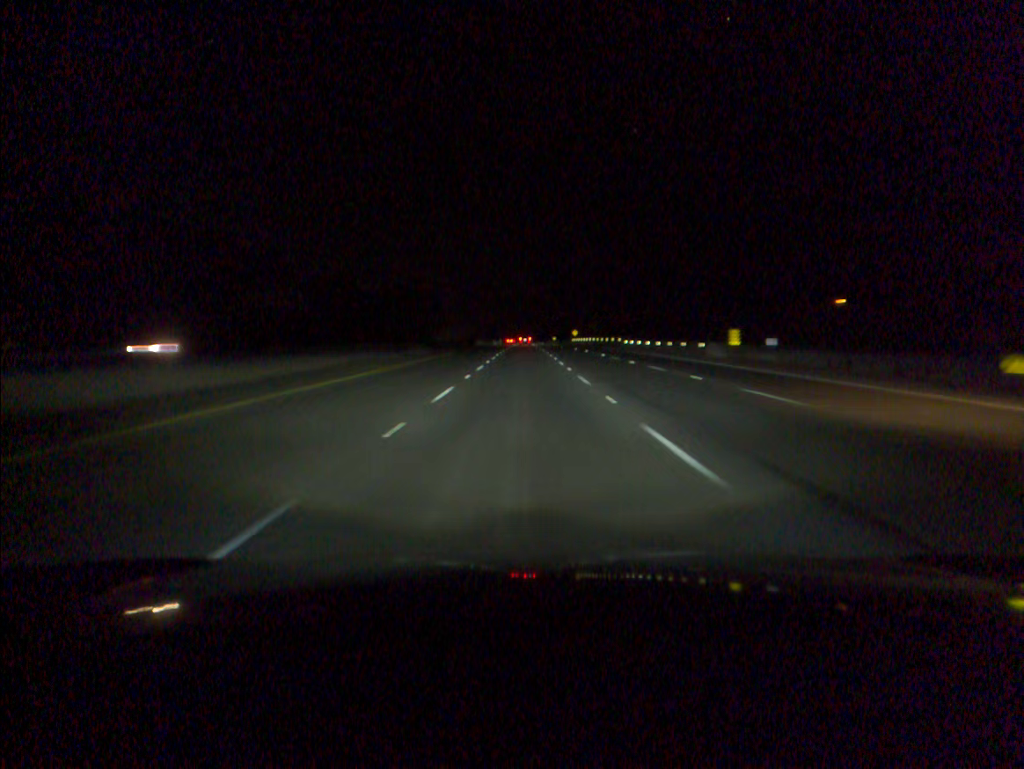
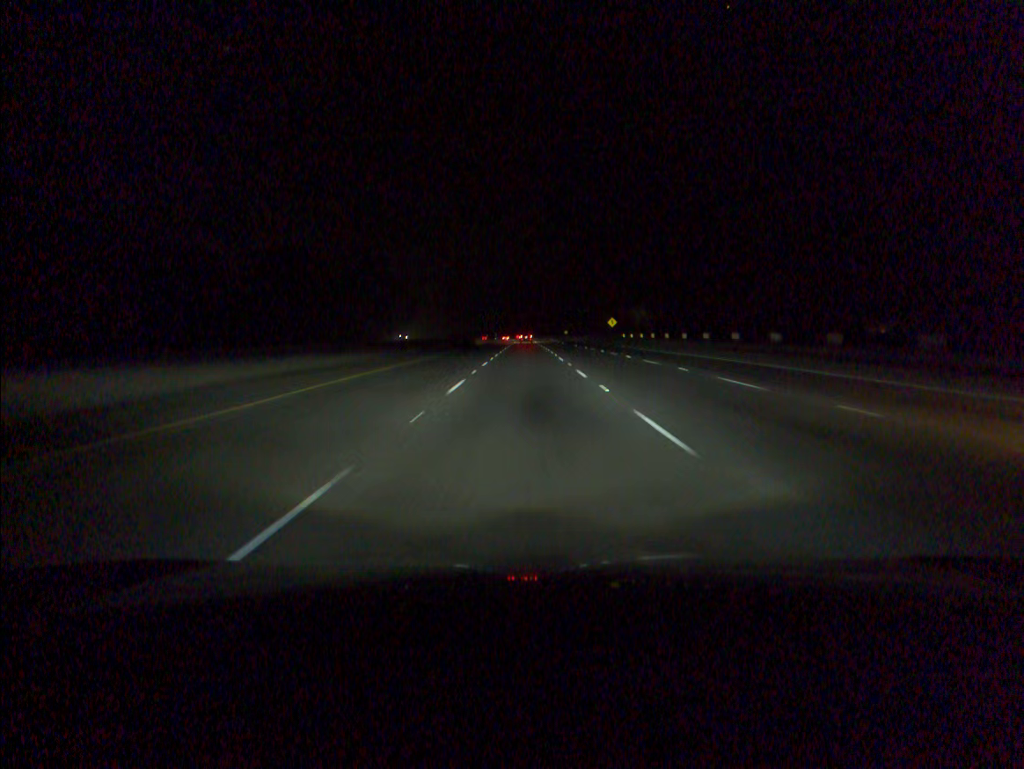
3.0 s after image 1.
(+0.1, +100.3) m; 0°
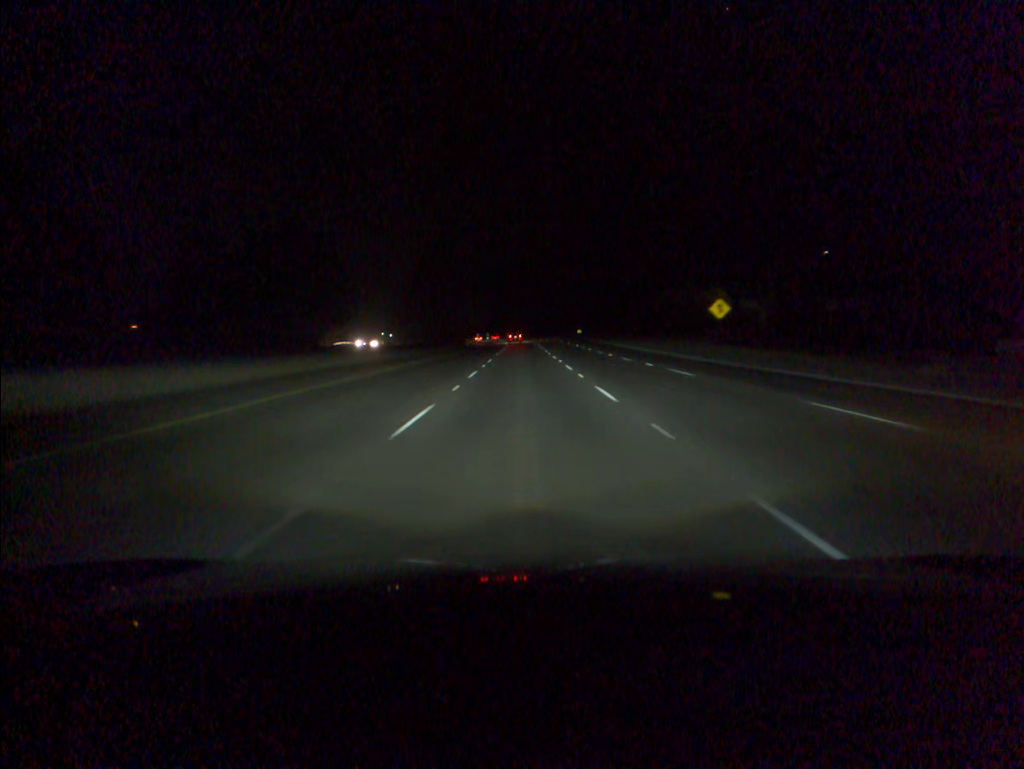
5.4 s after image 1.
(0.0, +80.2) m; 0°
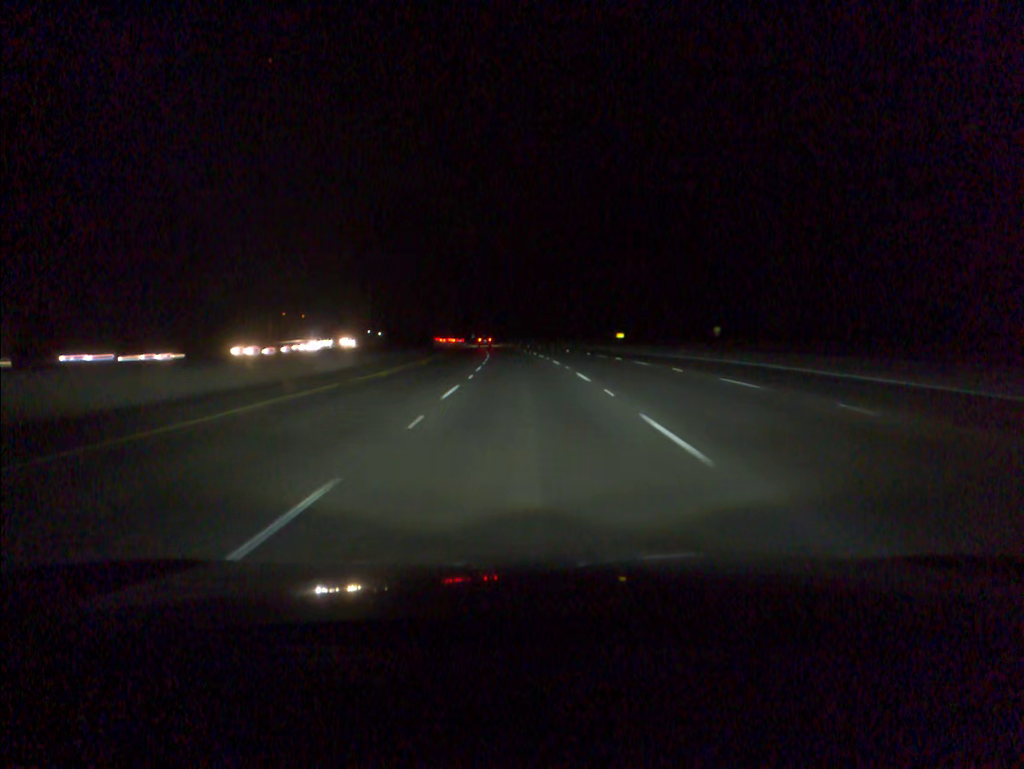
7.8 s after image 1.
(-0.1, +80.5) m; 0°
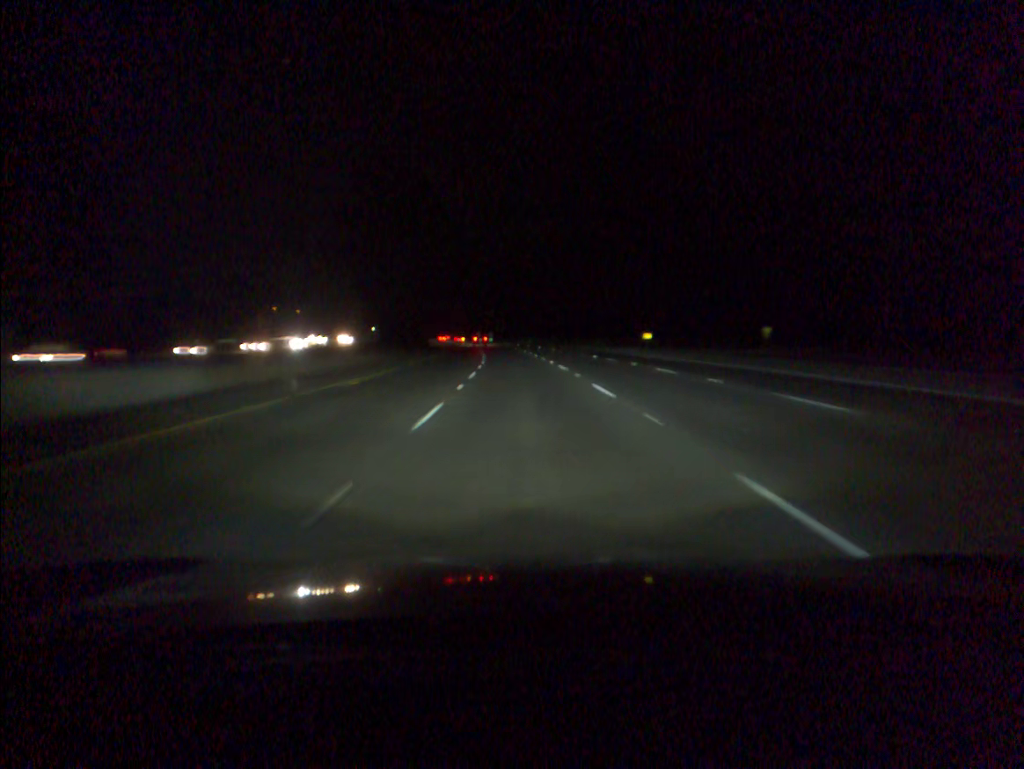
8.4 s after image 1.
(-0.1, +20.1) m; -1°
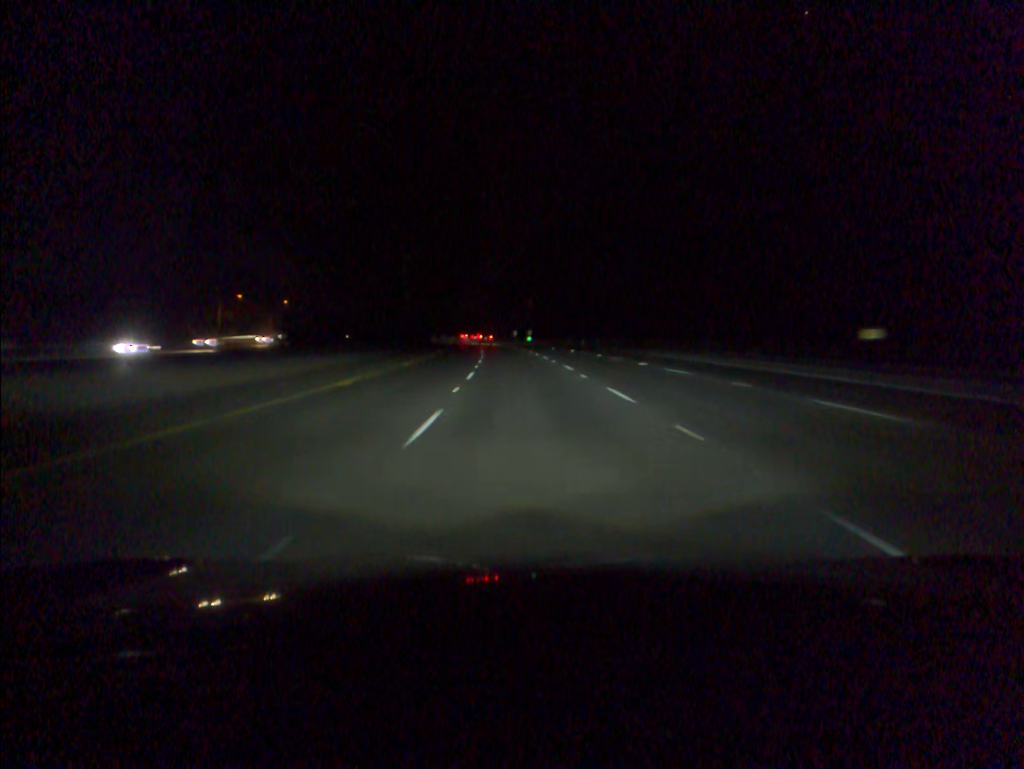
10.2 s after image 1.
(-1.5, +60.1) m; -3°
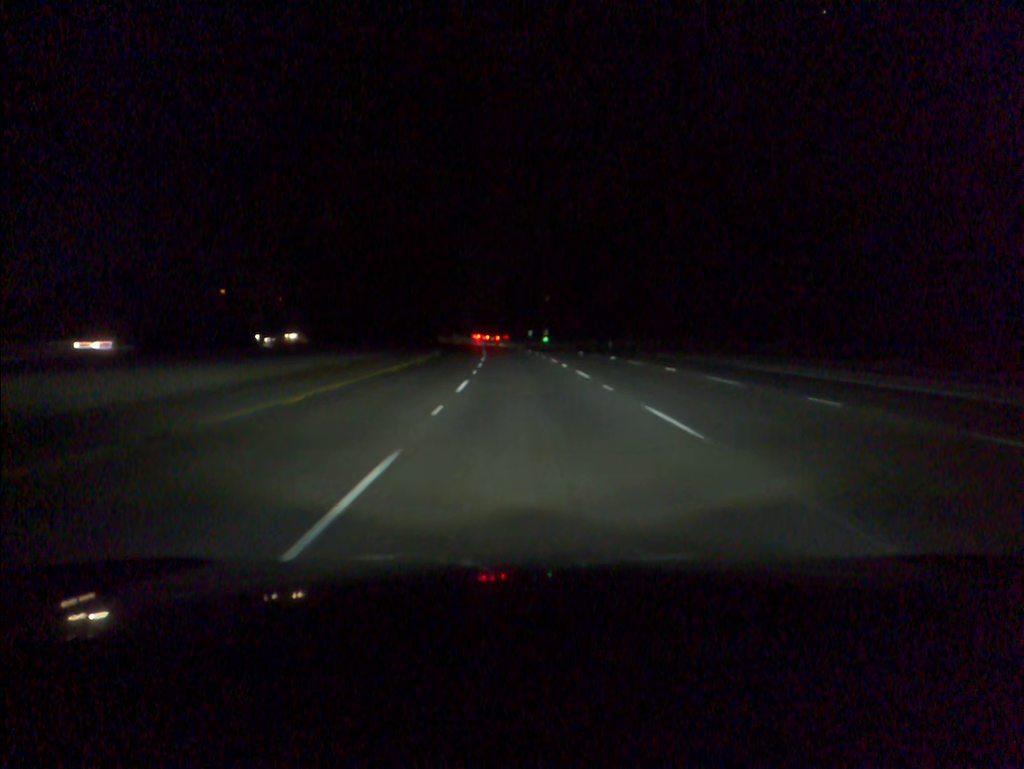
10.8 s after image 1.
(-0.2, +20.0) m; -1°
